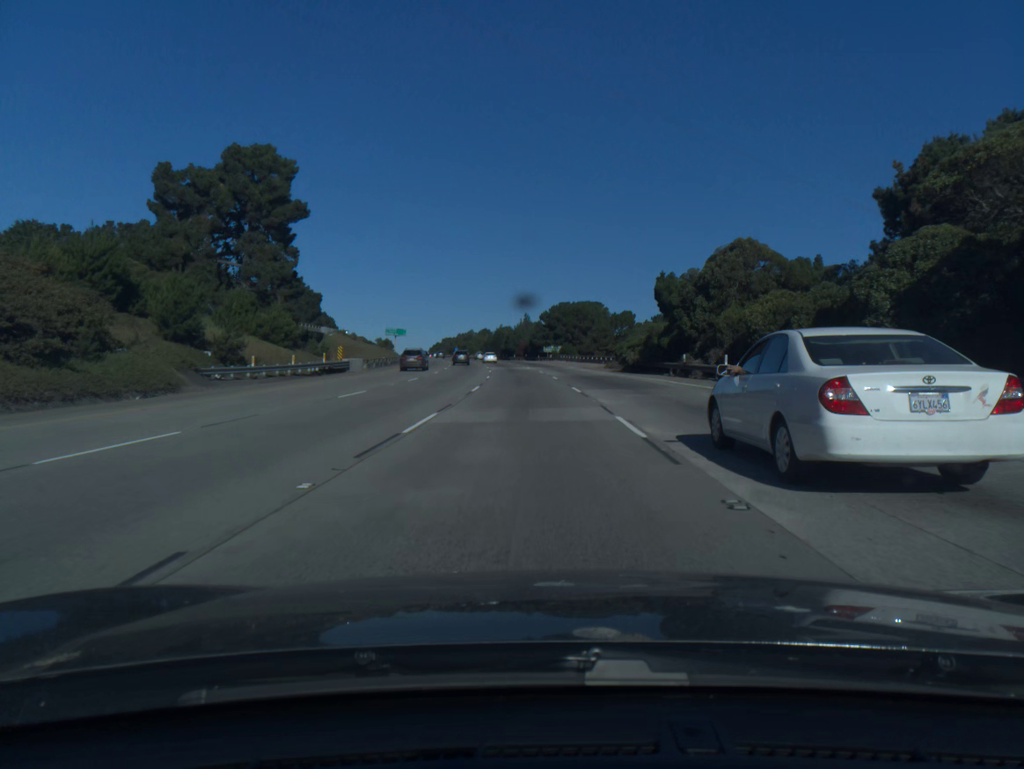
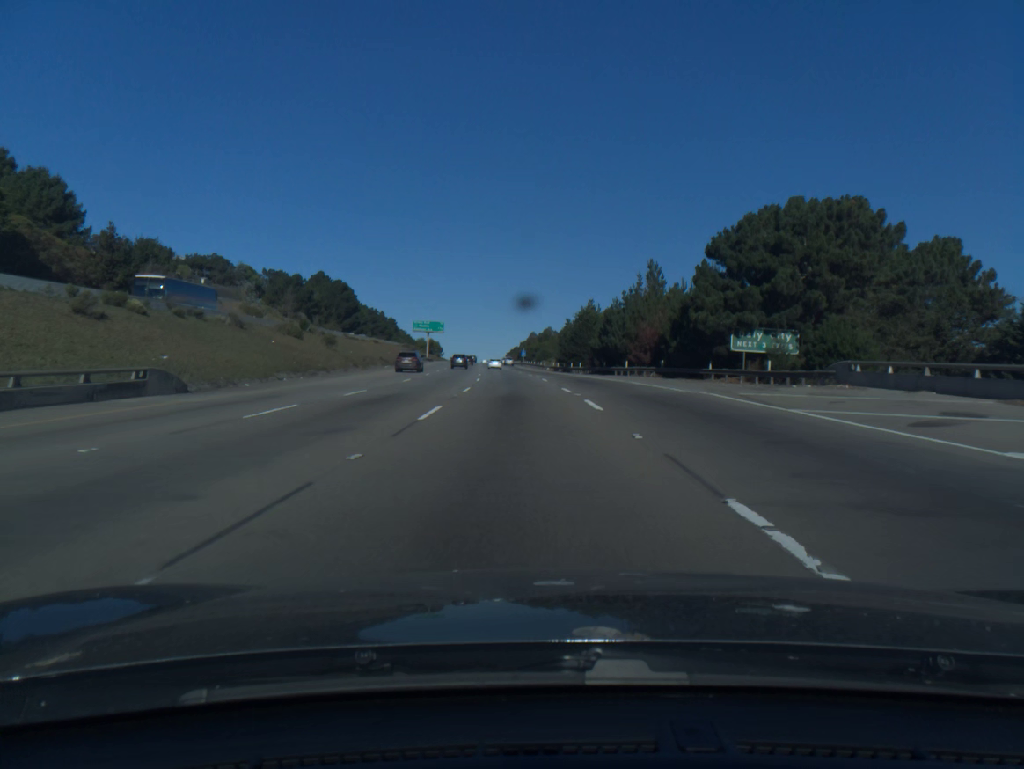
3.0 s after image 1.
(-5.1, +95.7) m; -6°
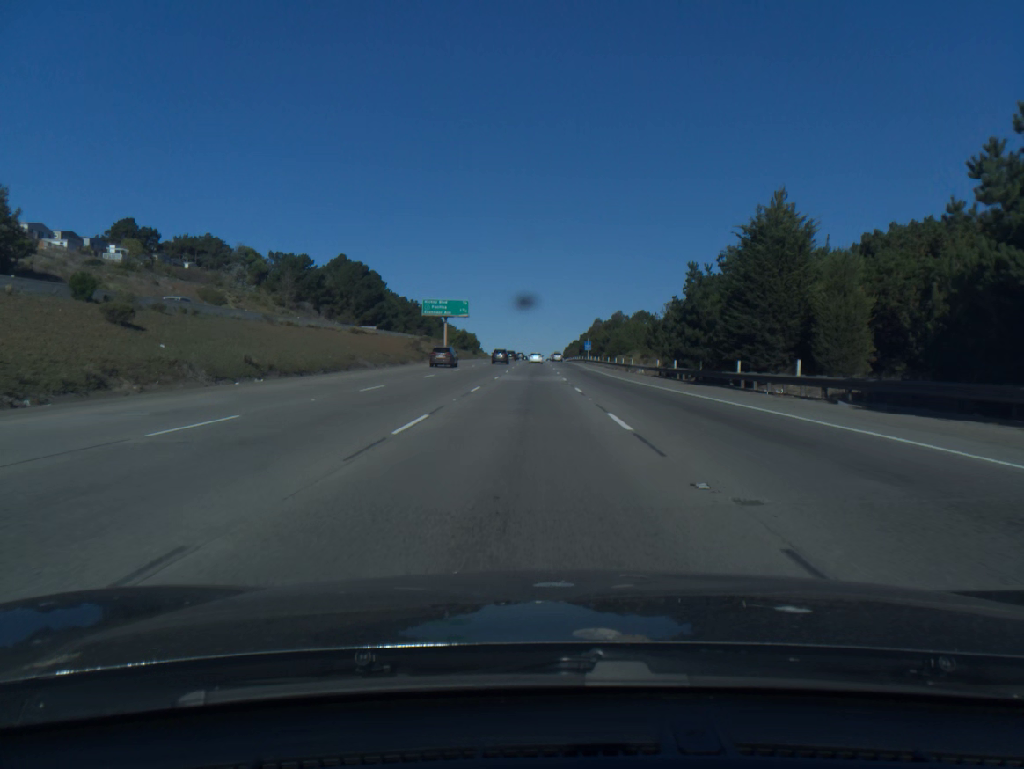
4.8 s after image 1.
(-2.2, +57.4) m; -4°
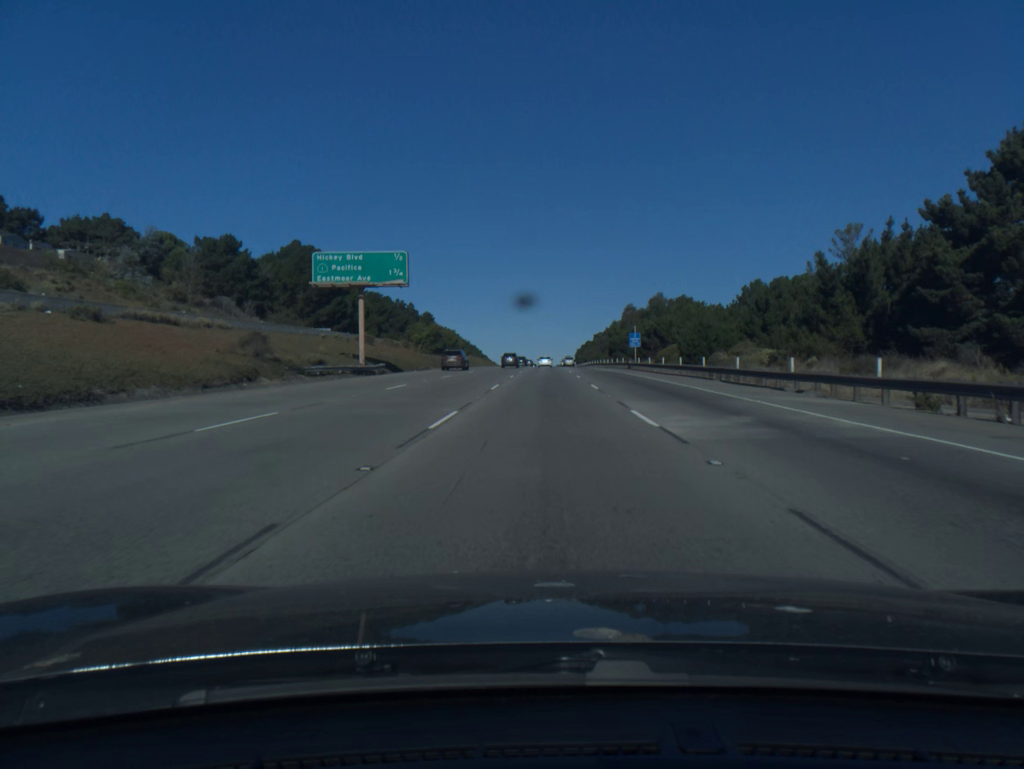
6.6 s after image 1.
(-0.7, +57.6) m; -1°
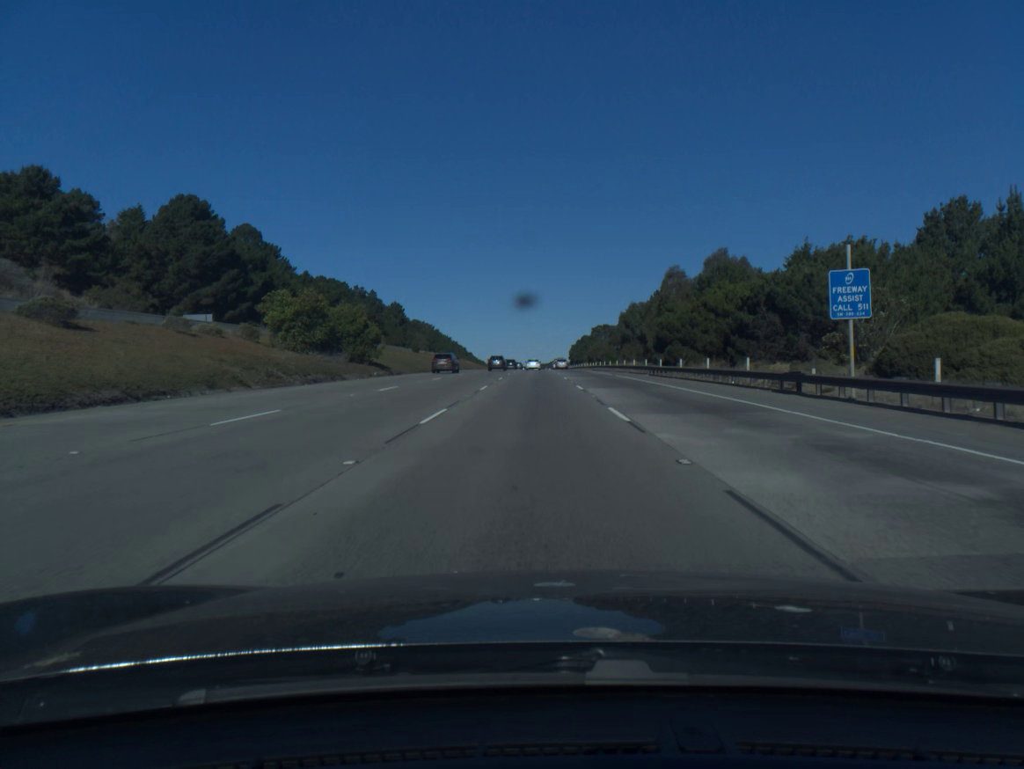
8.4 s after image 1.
(+0.5, +57.4) m; +1°
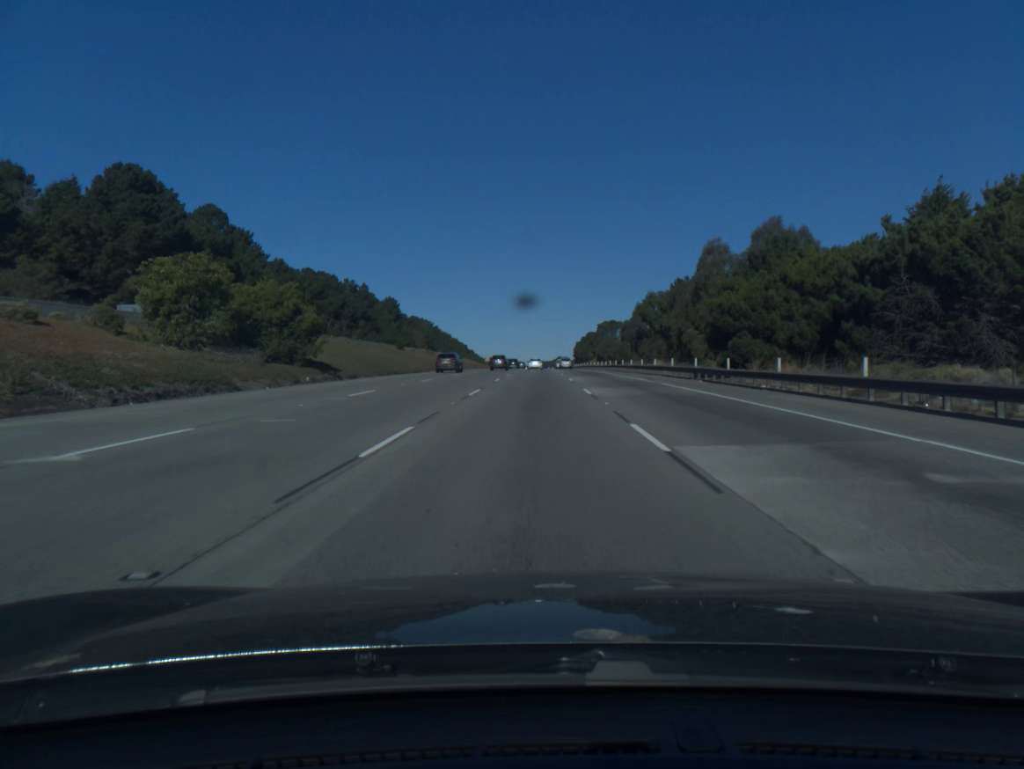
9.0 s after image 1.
(0.0, +19.1) m; 0°
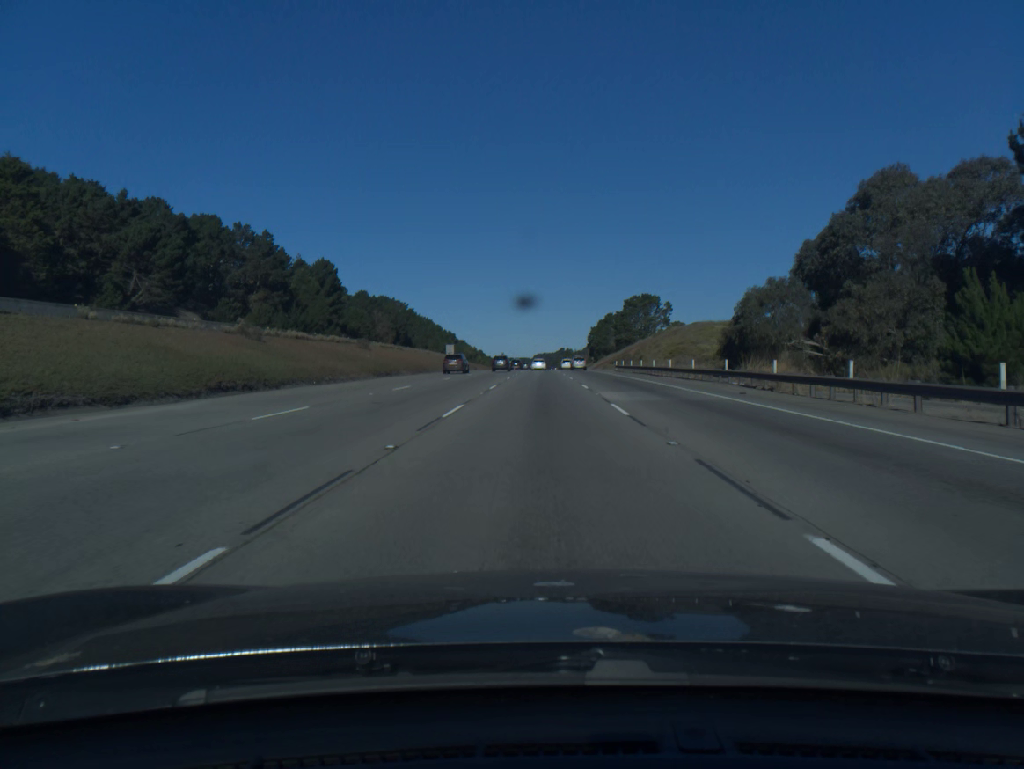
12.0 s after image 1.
(-0.5, +95.8) m; 0°
